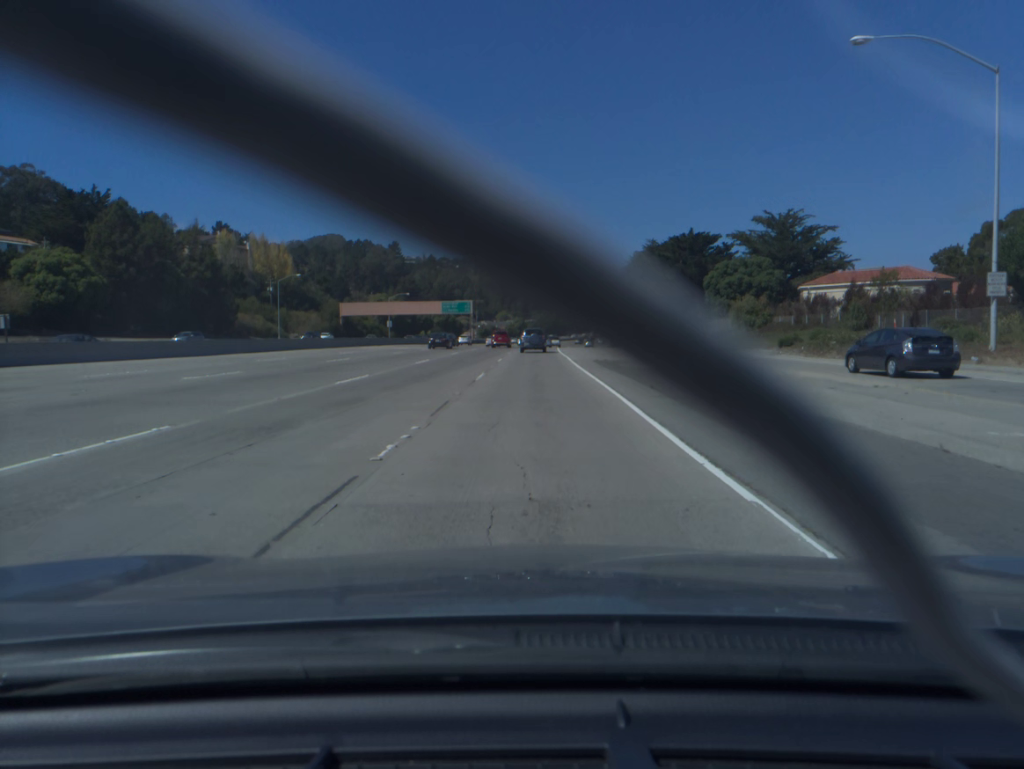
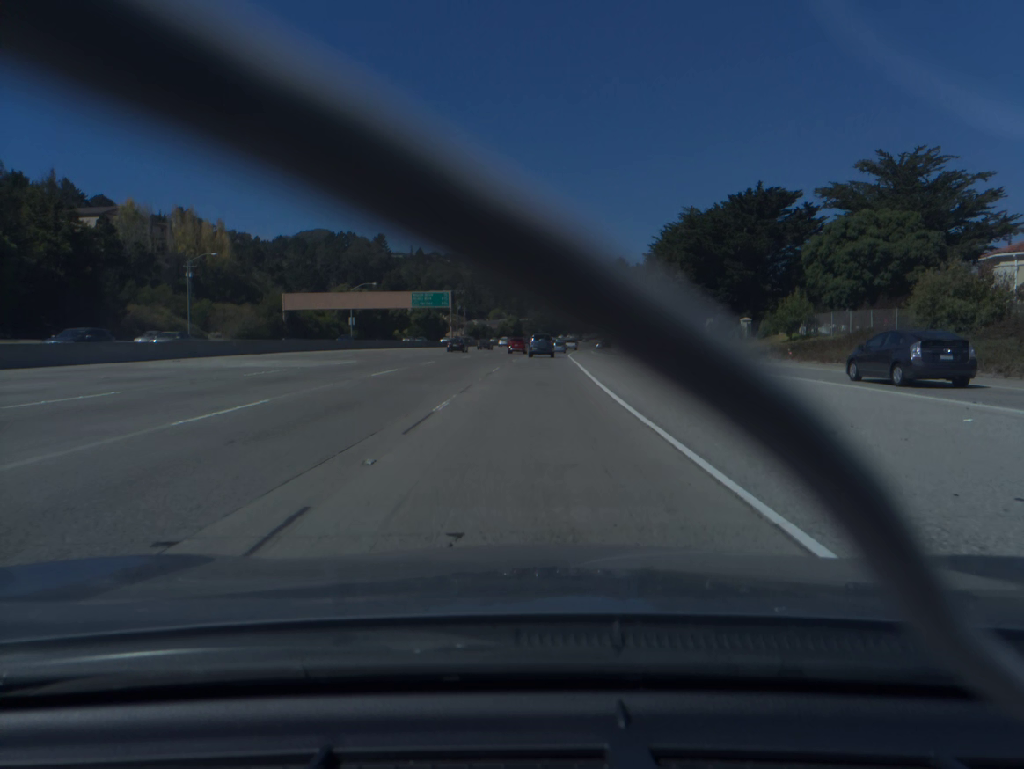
(+0.1, +38.5) m; 0°
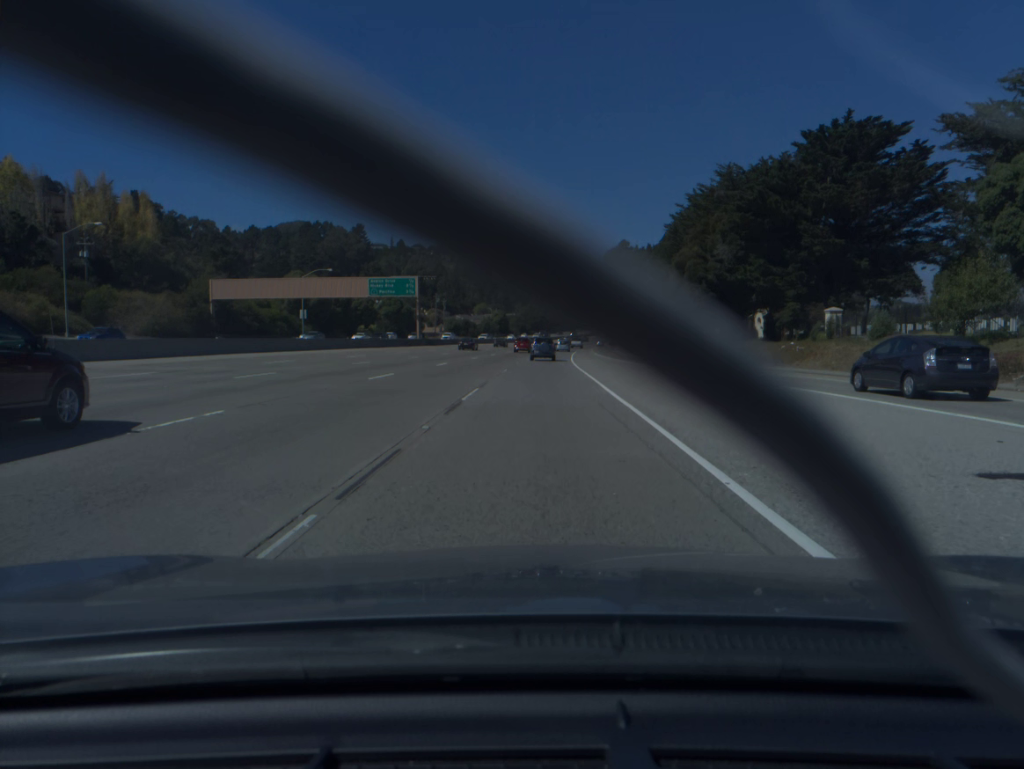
(+0.2, +26.3) m; +1°
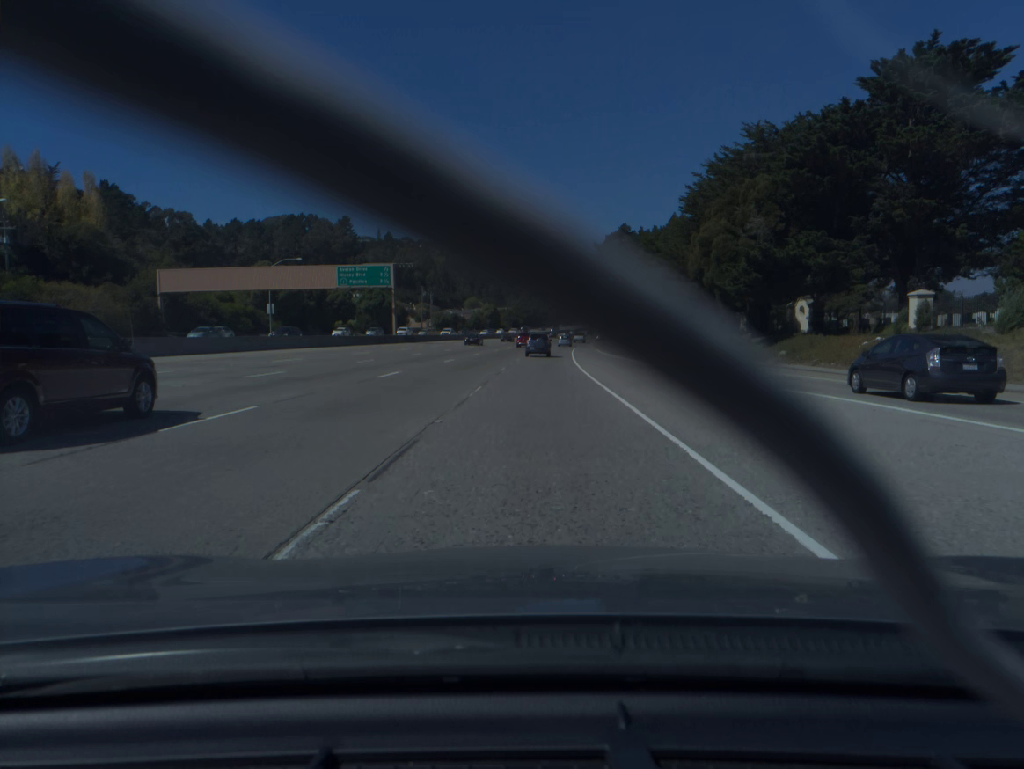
(+0.1, +13.4) m; +1°
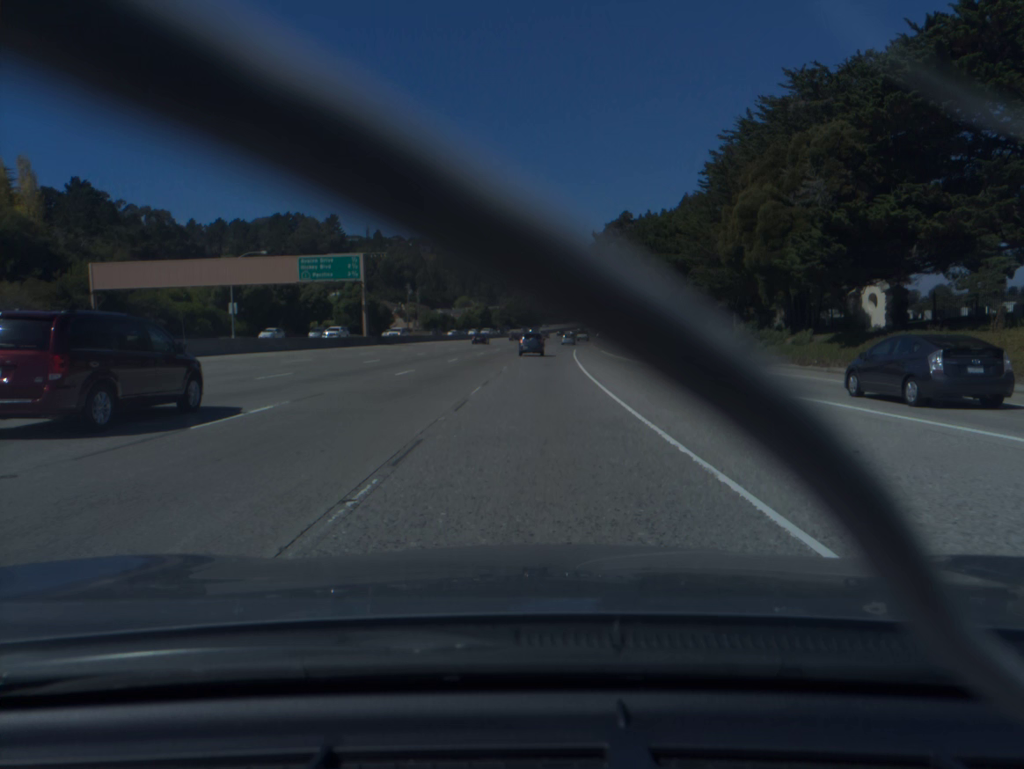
(+0.1, +13.6) m; 0°
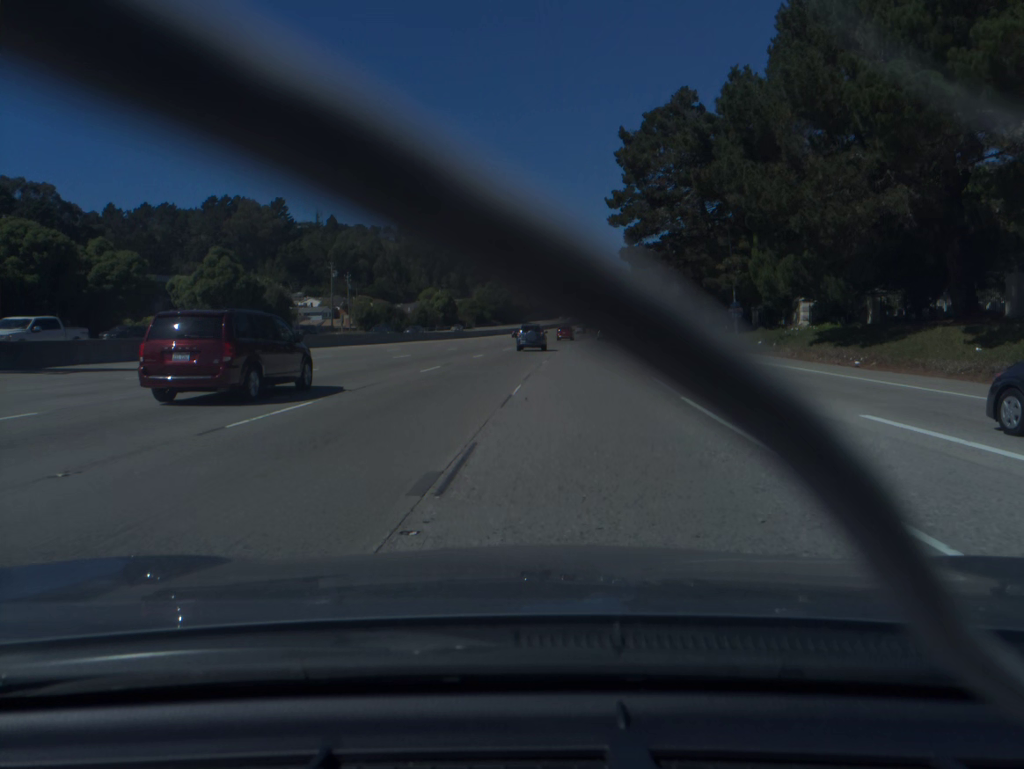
(+0.7, +59.7) m; +1°
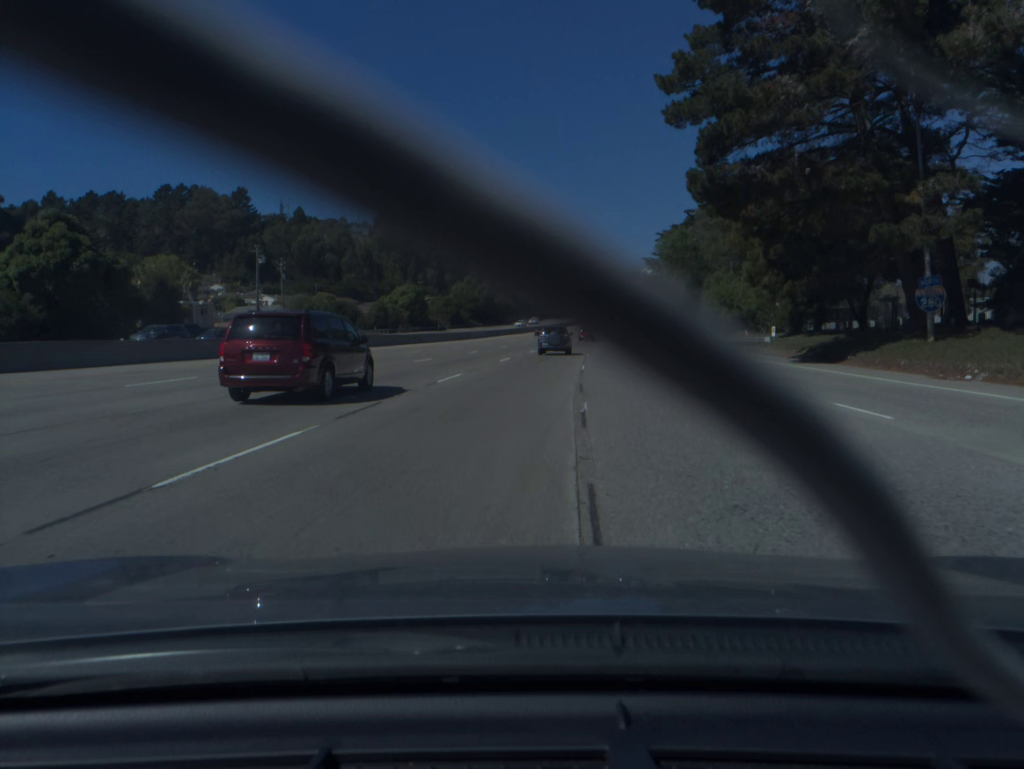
(+0.2, +32.0) m; +1°
